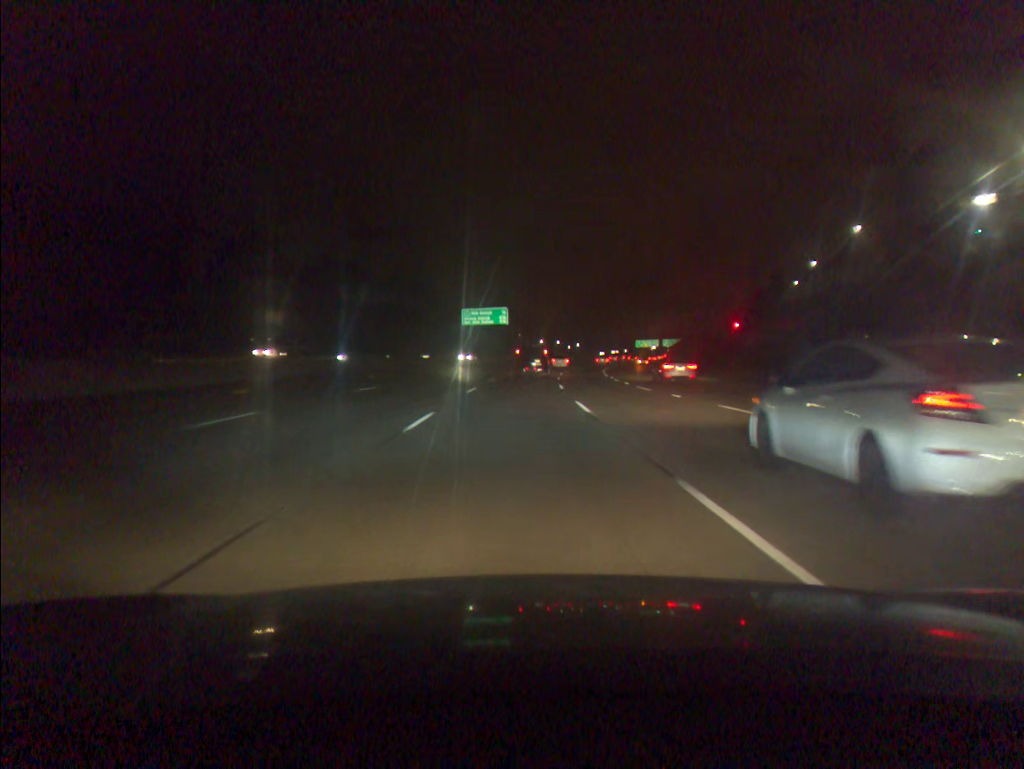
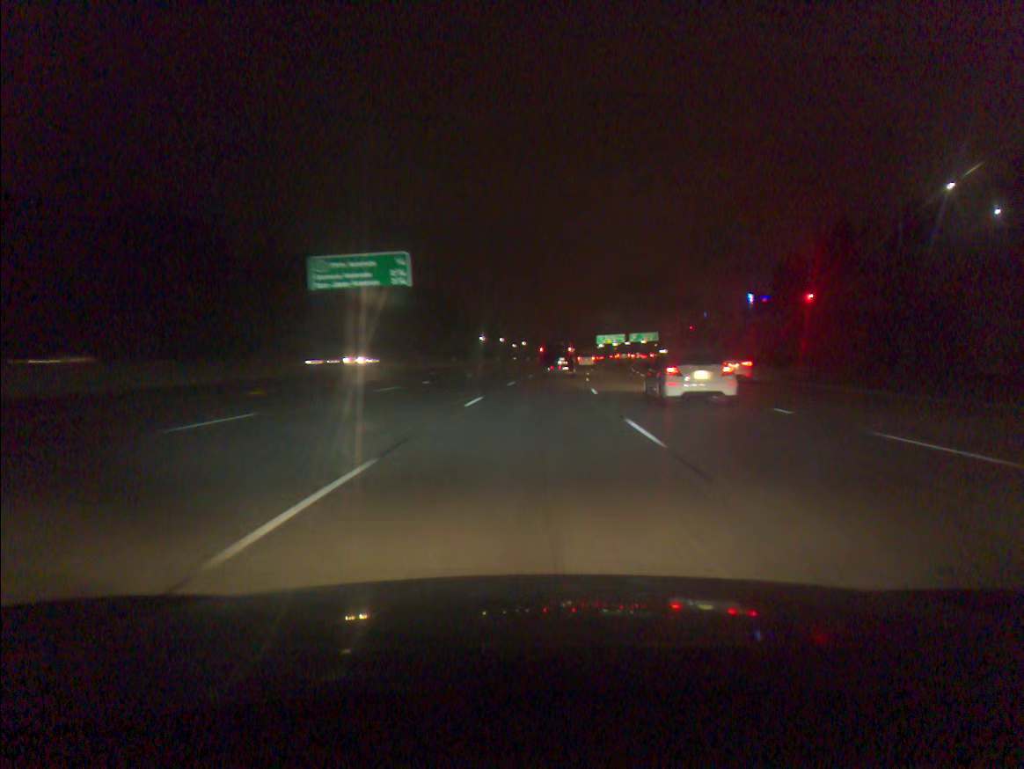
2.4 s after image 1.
(+1.5, +65.3) m; +4°
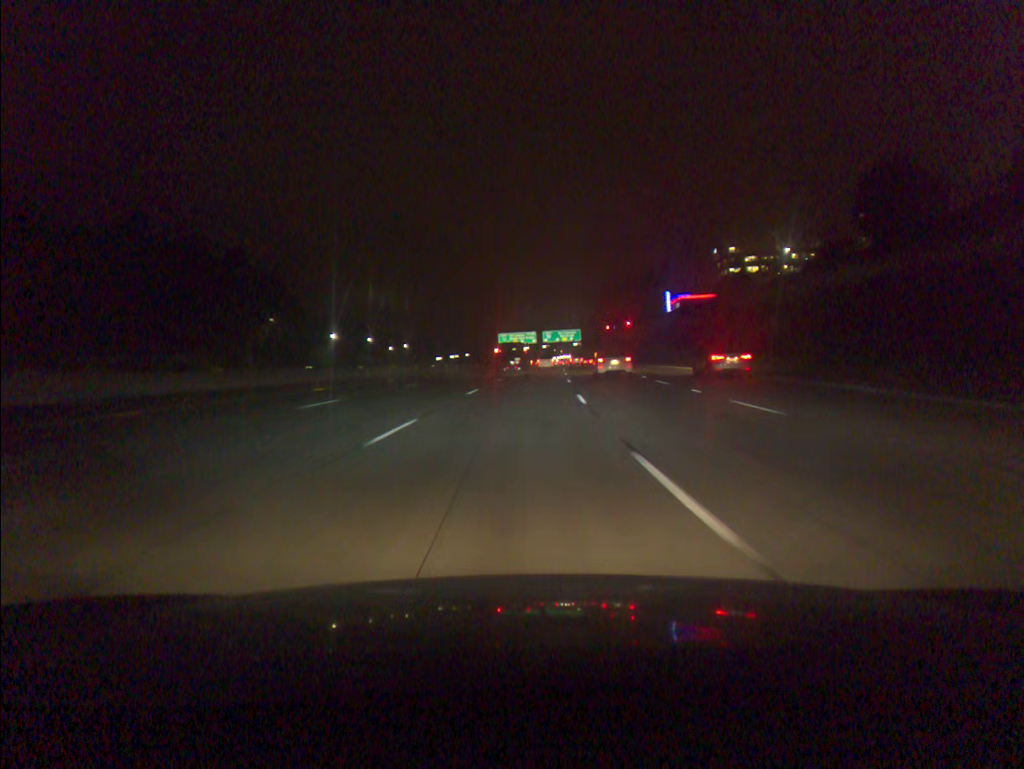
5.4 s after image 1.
(+5.9, +78.7) m; +7°
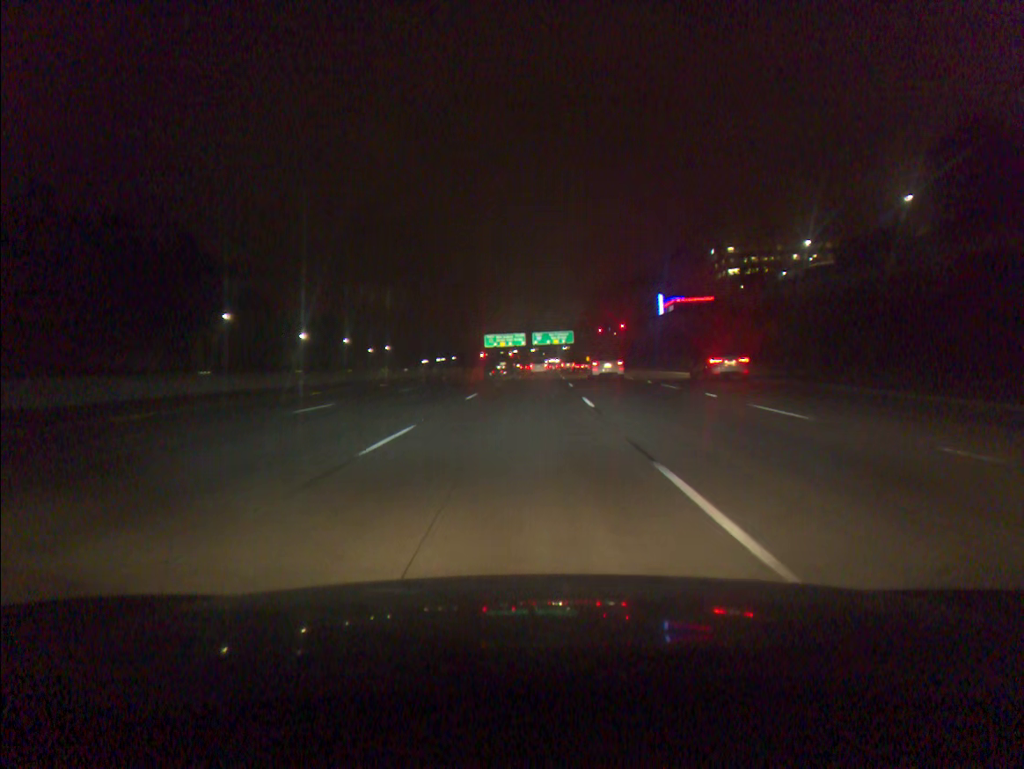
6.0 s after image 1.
(+0.1, +15.5) m; +1°
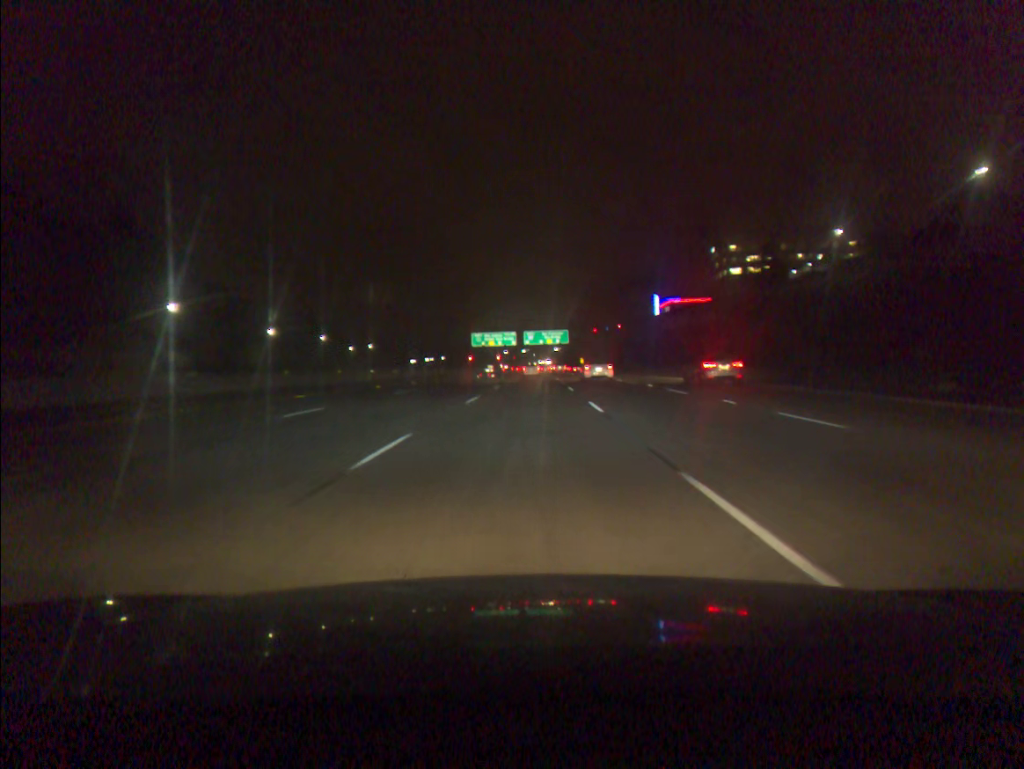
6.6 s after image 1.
(+0.1, +15.4) m; +1°
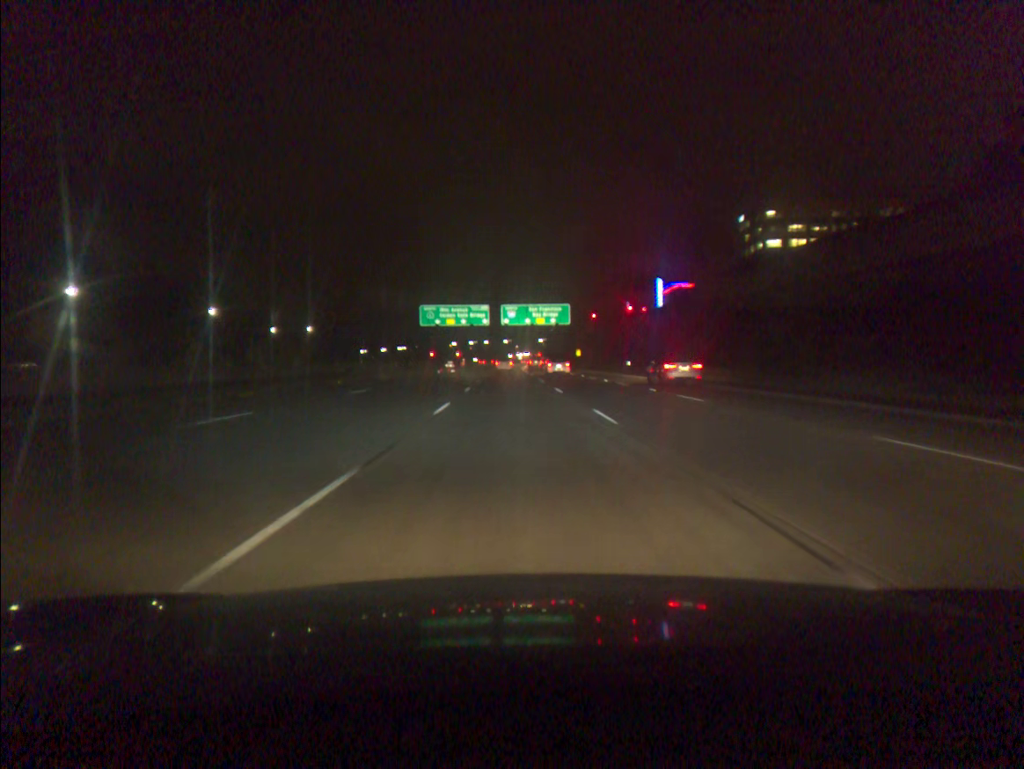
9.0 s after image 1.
(+1.3, +61.9) m; +1°
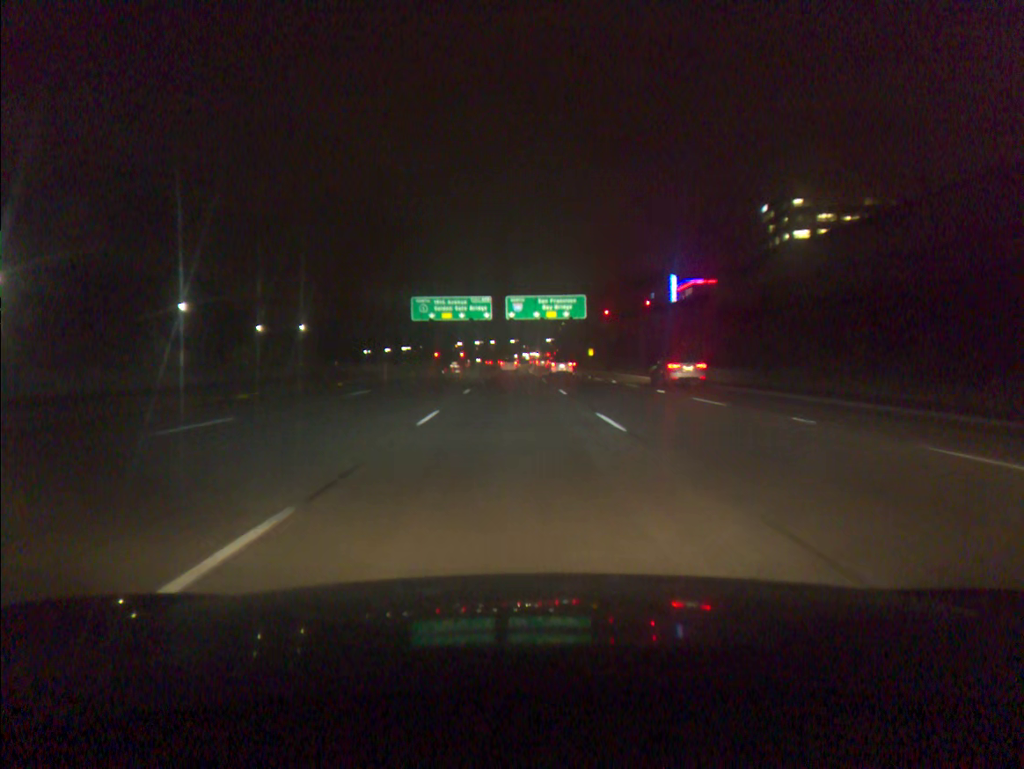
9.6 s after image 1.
(-0.1, +15.8) m; -1°
